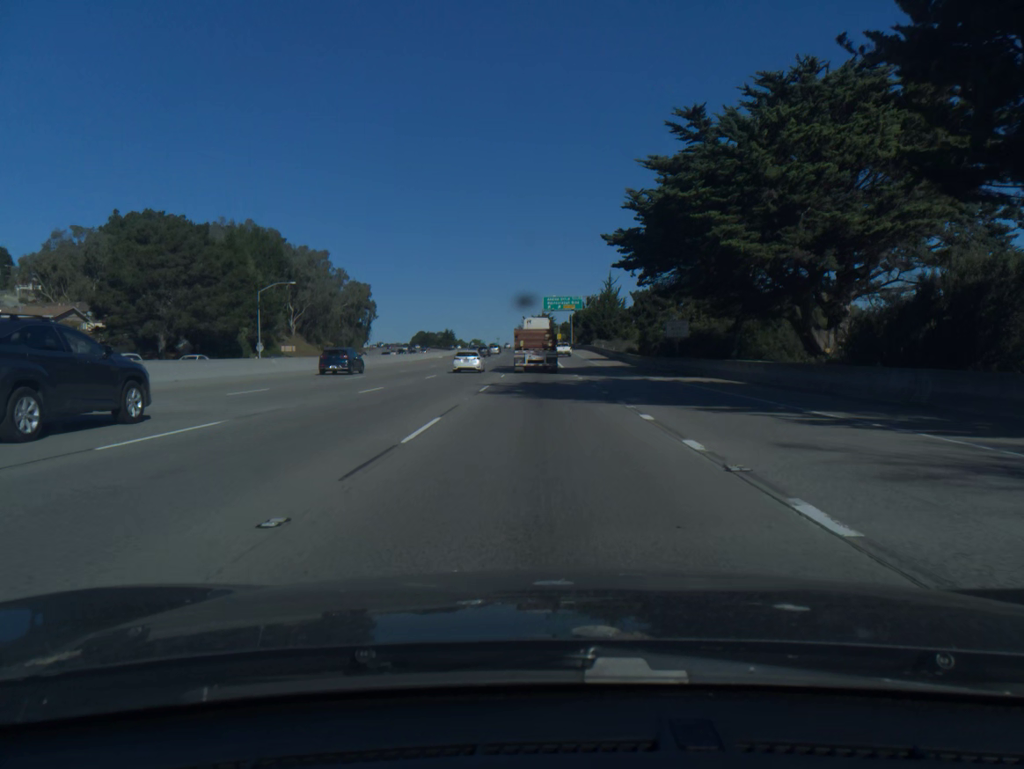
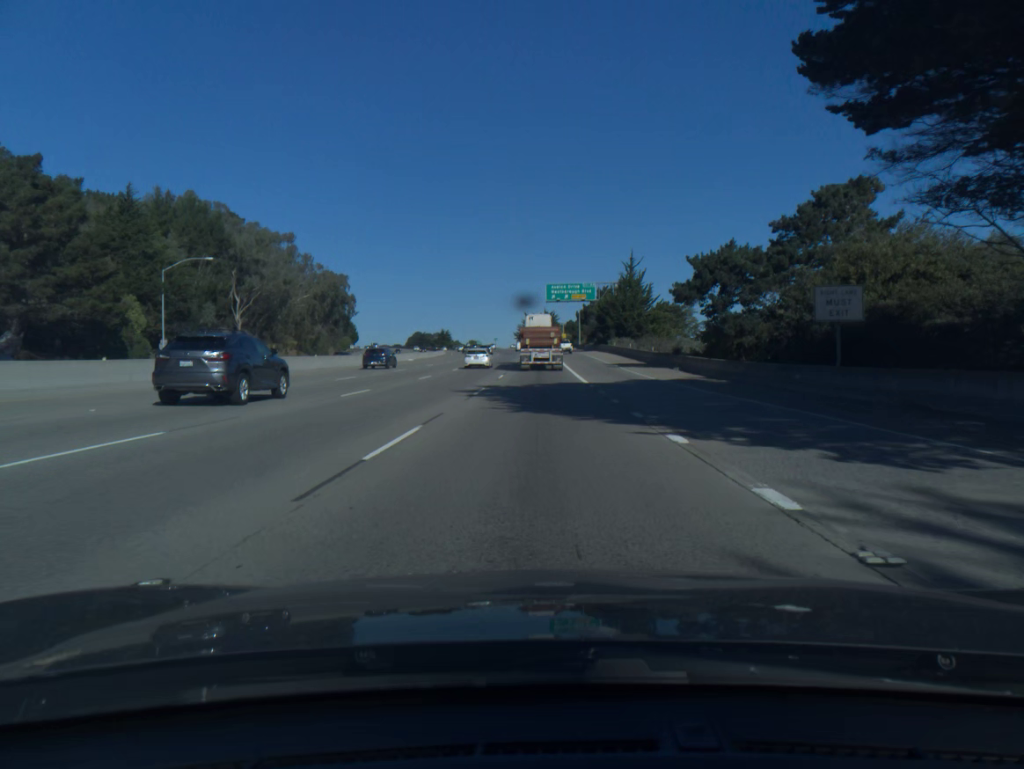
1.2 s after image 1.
(0.0, +31.1) m; 0°
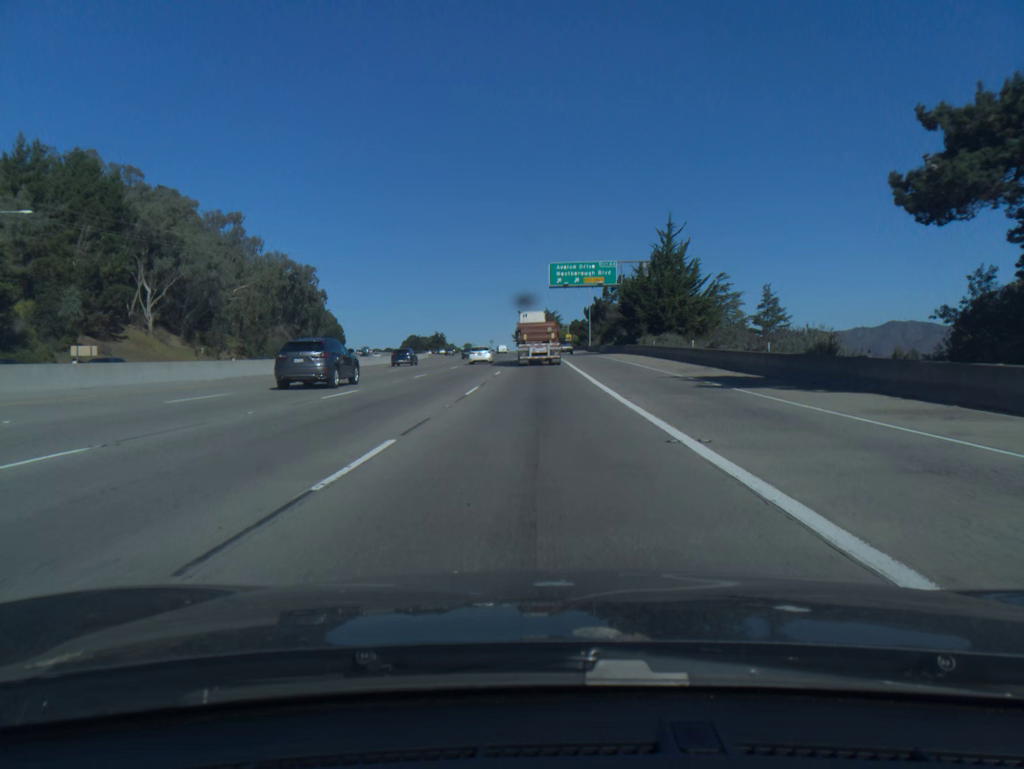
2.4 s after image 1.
(0.0, +31.1) m; 0°
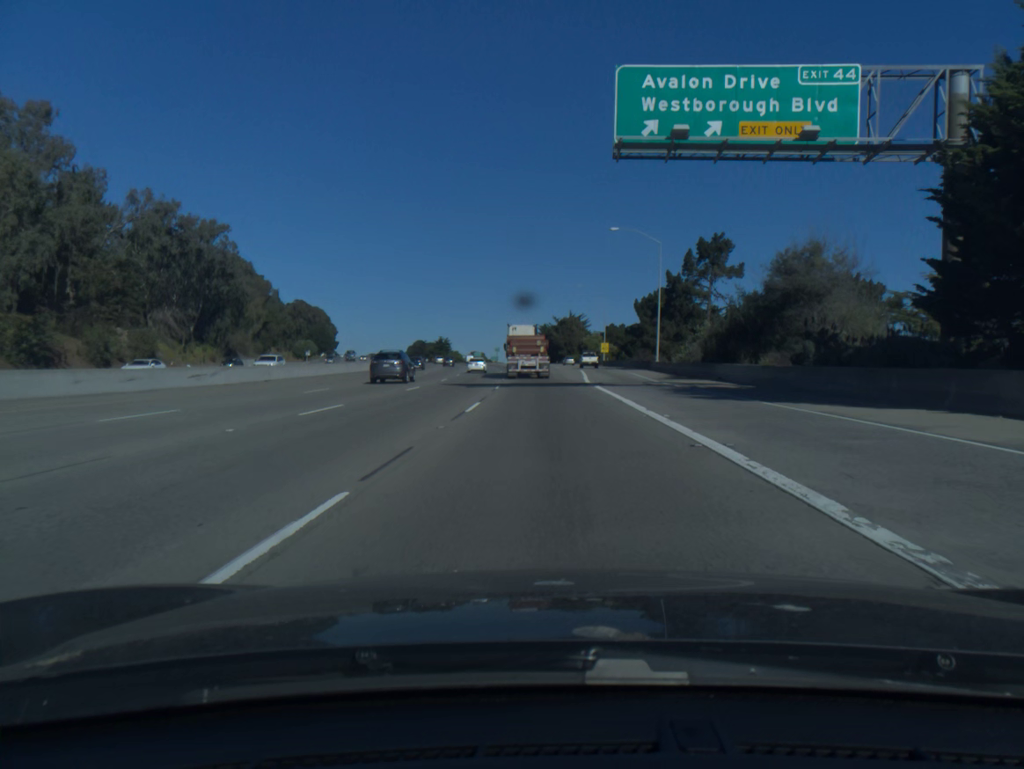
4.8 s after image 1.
(-0.3, +62.1) m; -1°
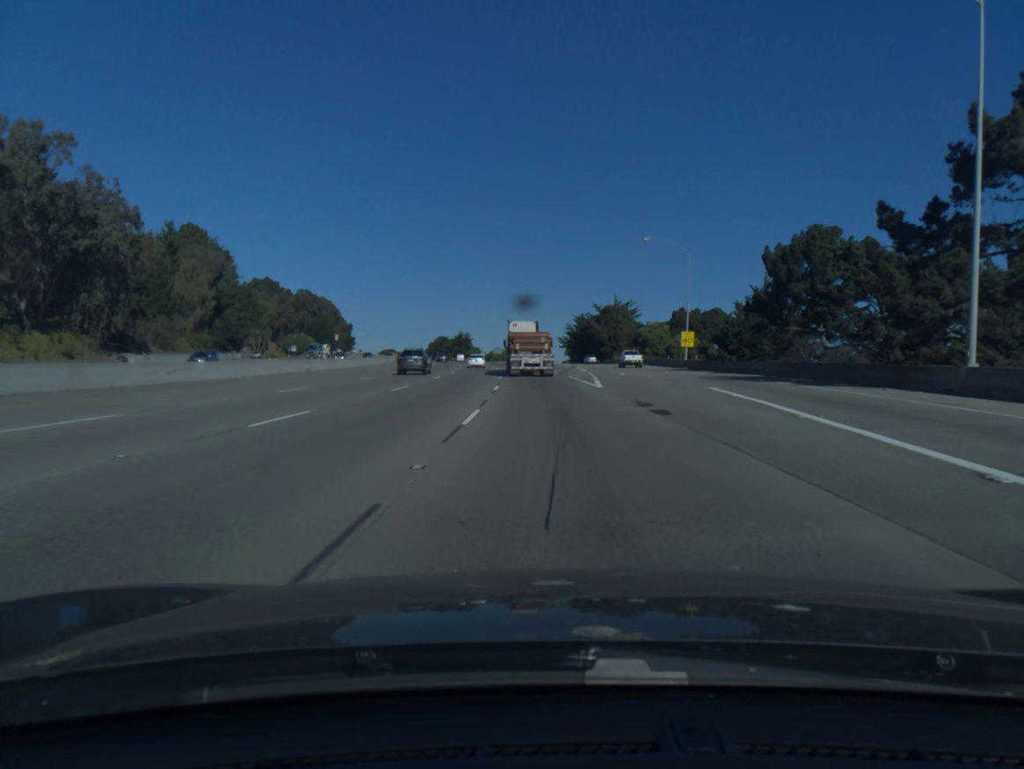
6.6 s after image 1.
(-0.9, +47.7) m; -2°
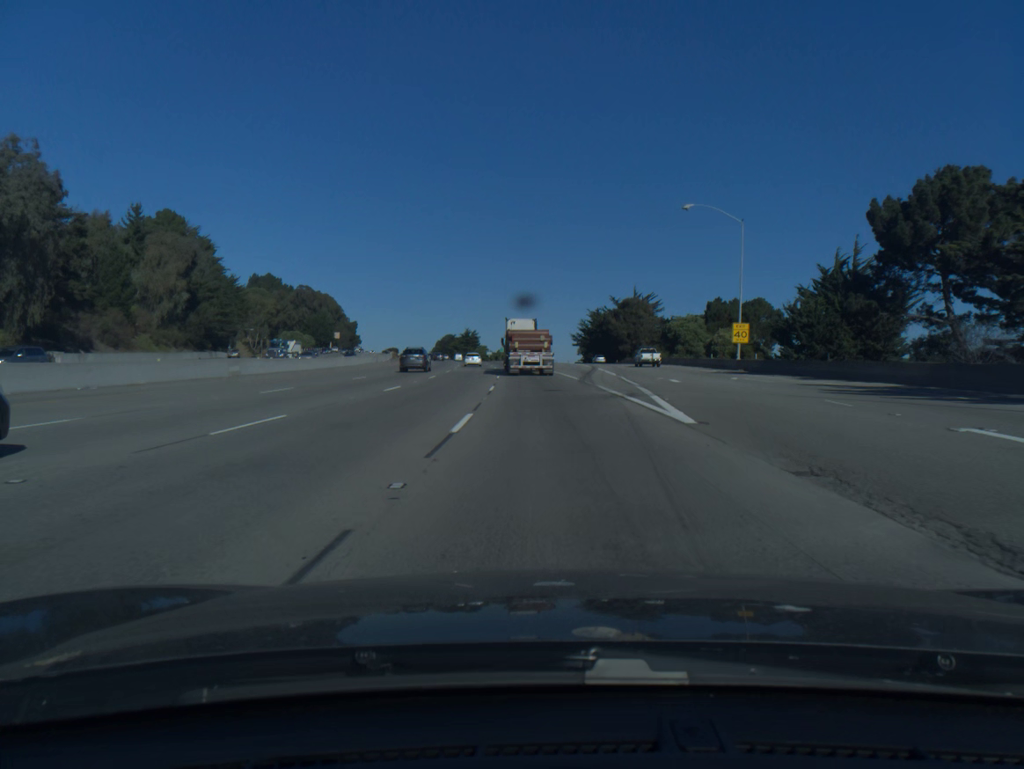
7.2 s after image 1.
(-0.1, +16.2) m; -1°
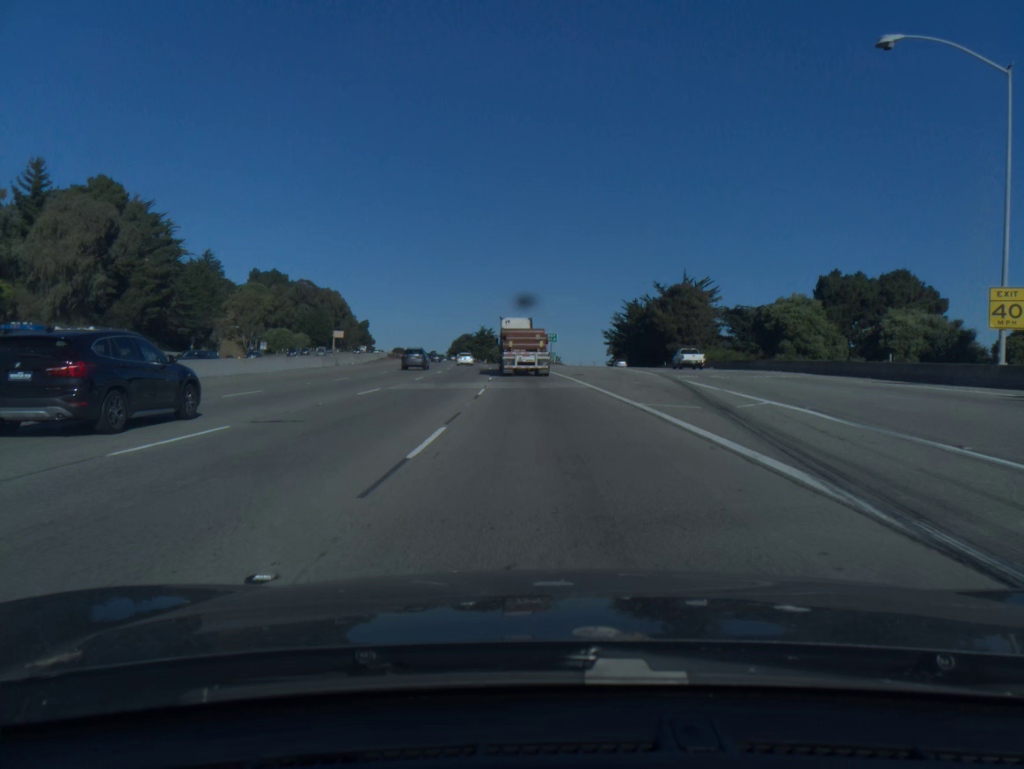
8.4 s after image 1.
(-0.5, +32.3) m; -2°
